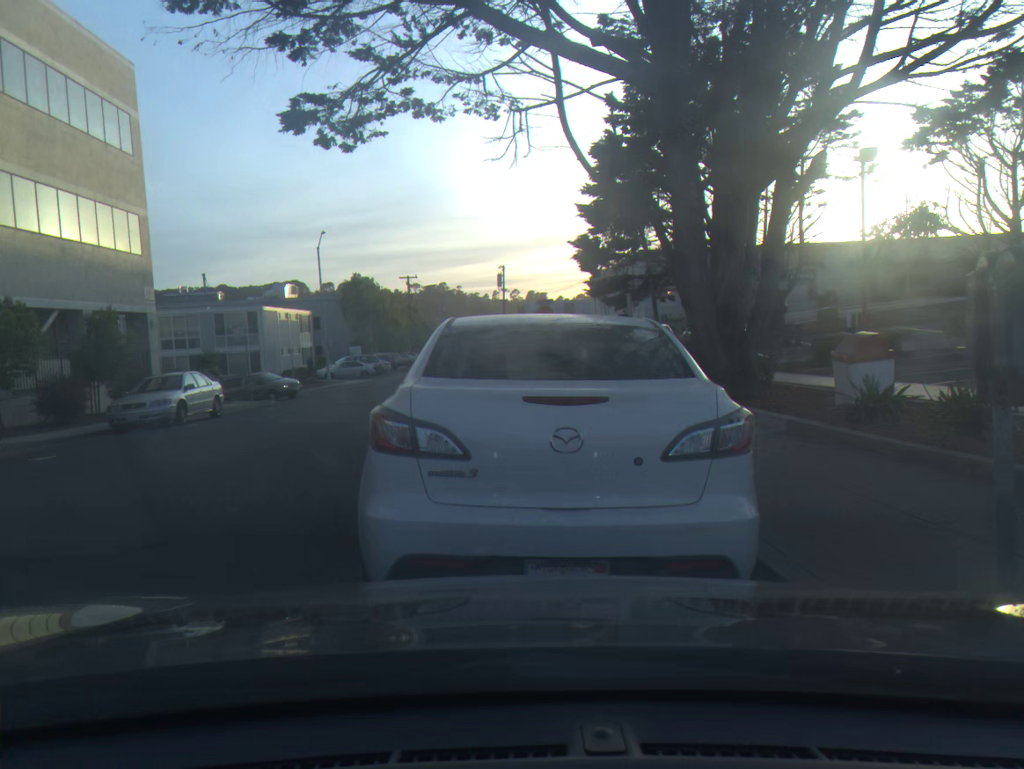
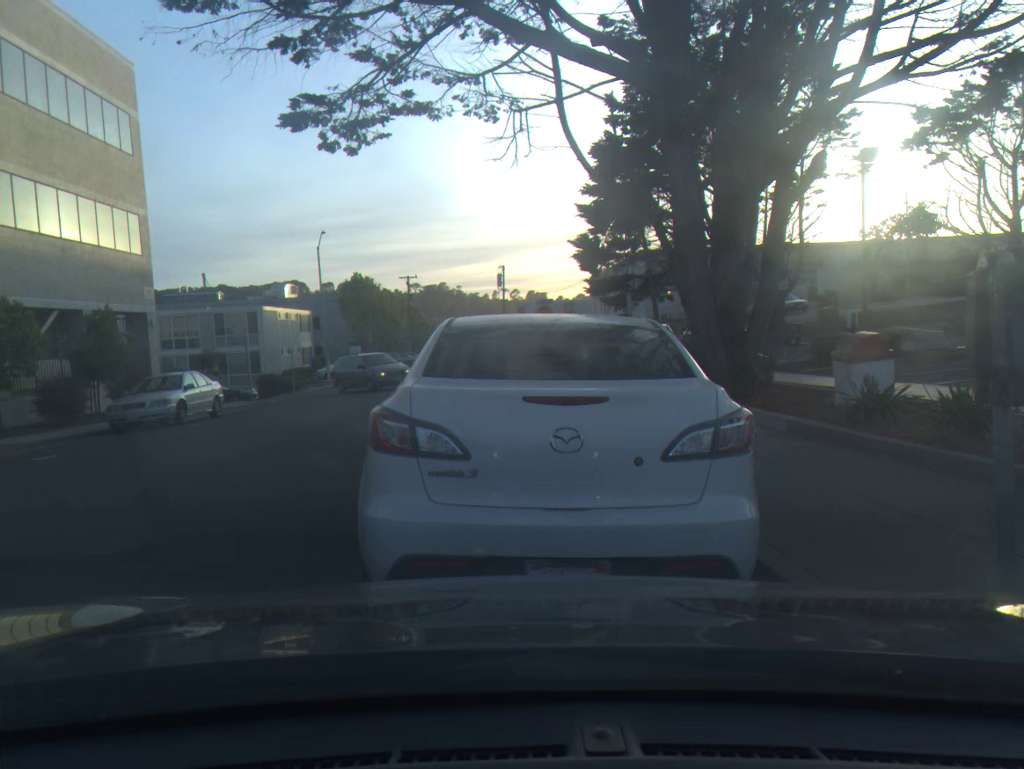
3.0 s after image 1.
(0.0, 0.0) m; 0°
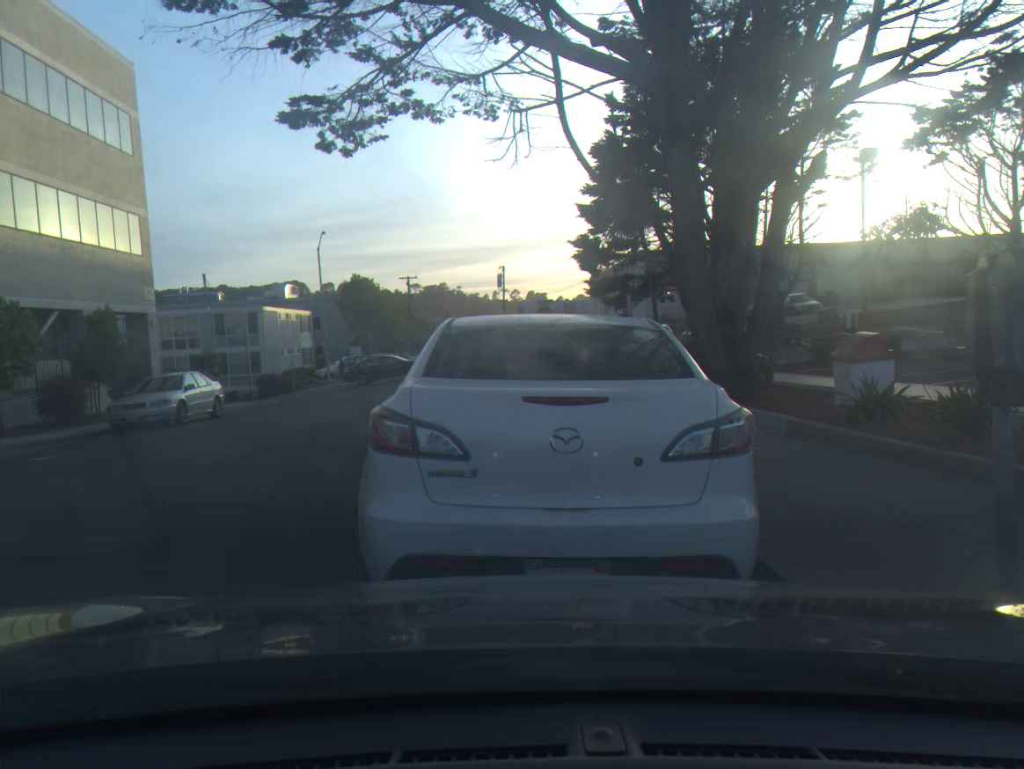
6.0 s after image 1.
(0.0, 0.0) m; 0°
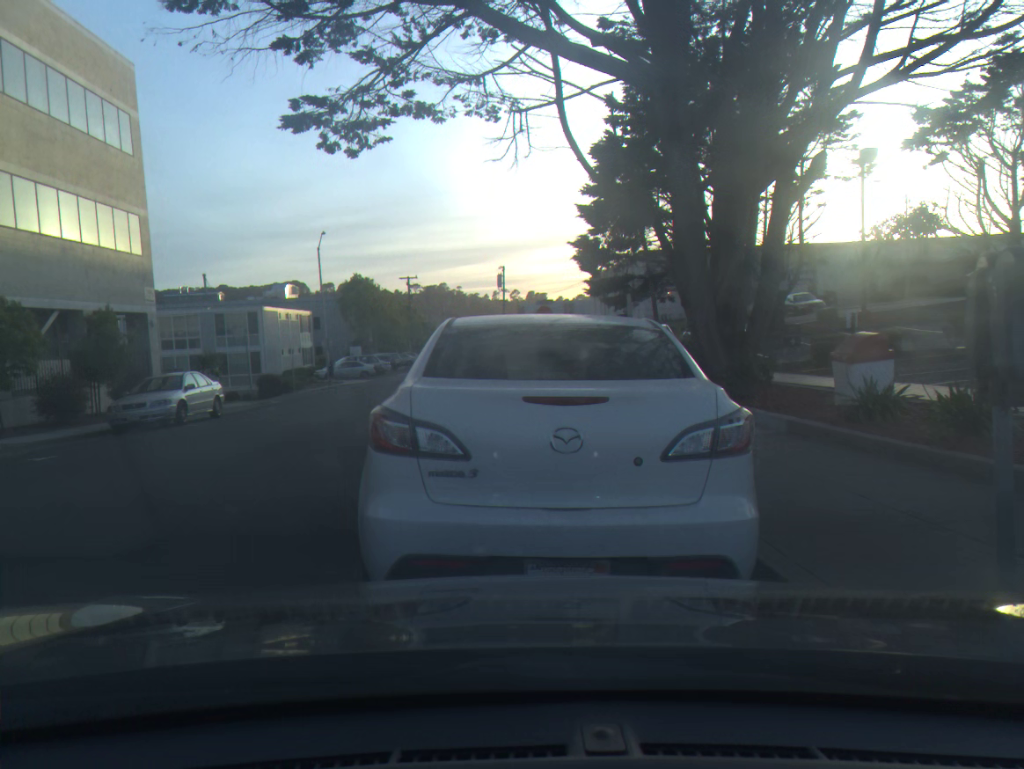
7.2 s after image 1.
(0.0, 0.0) m; 0°
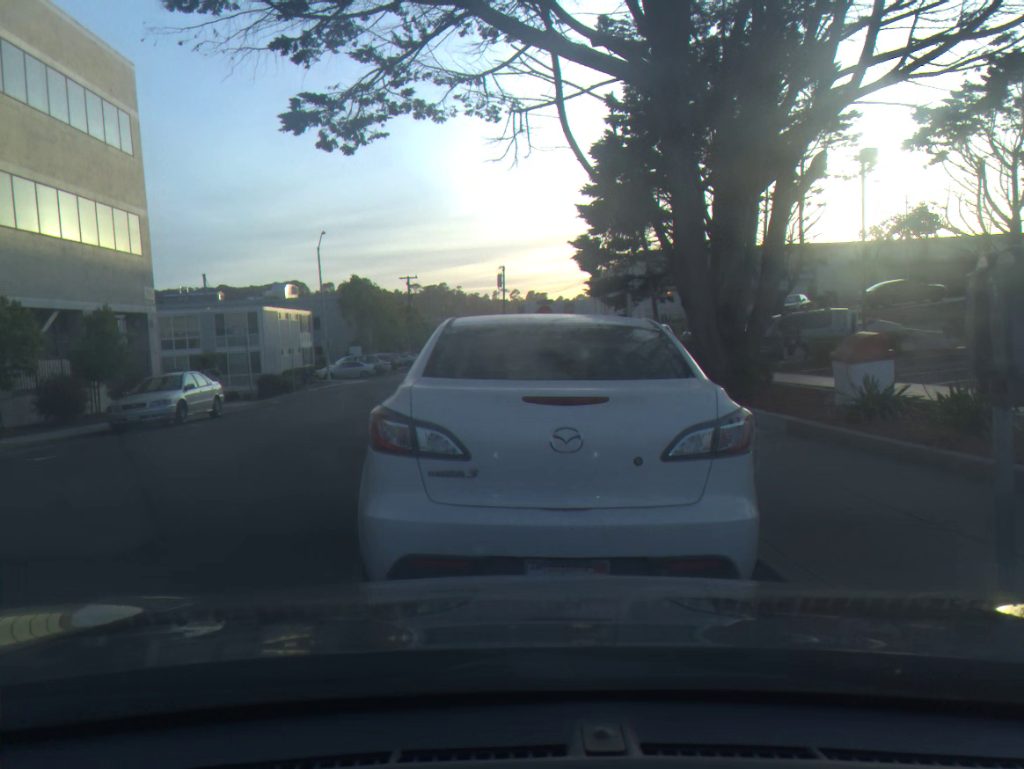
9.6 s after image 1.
(0.0, 0.0) m; 0°
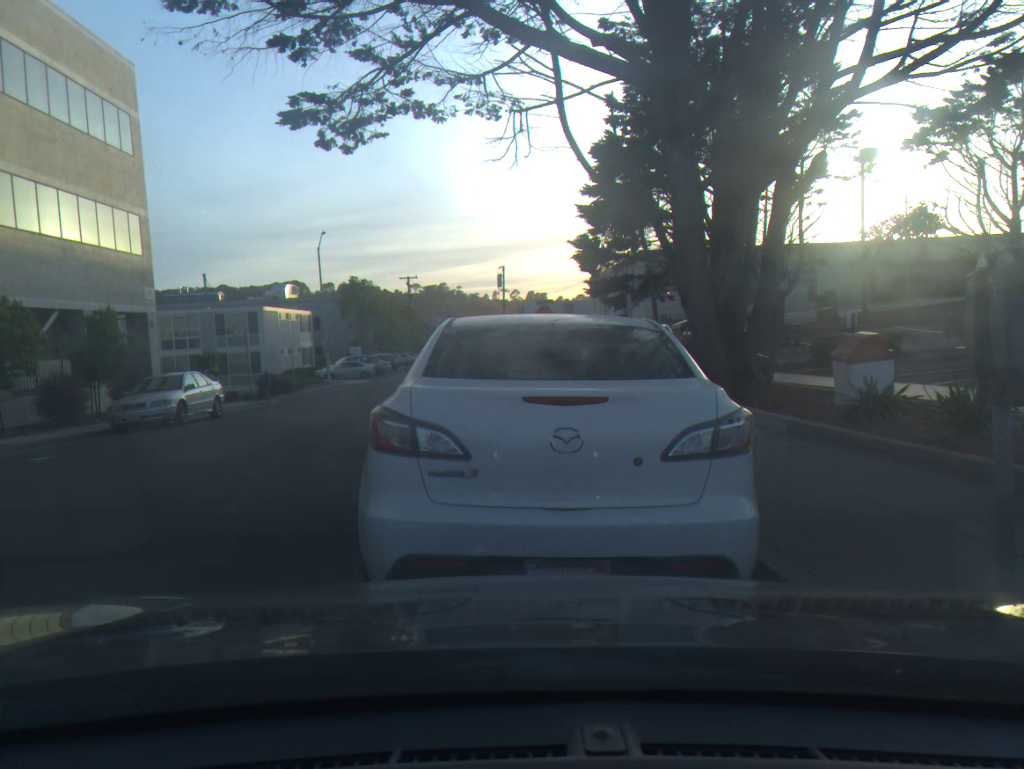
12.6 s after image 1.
(0.0, 0.0) m; 0°
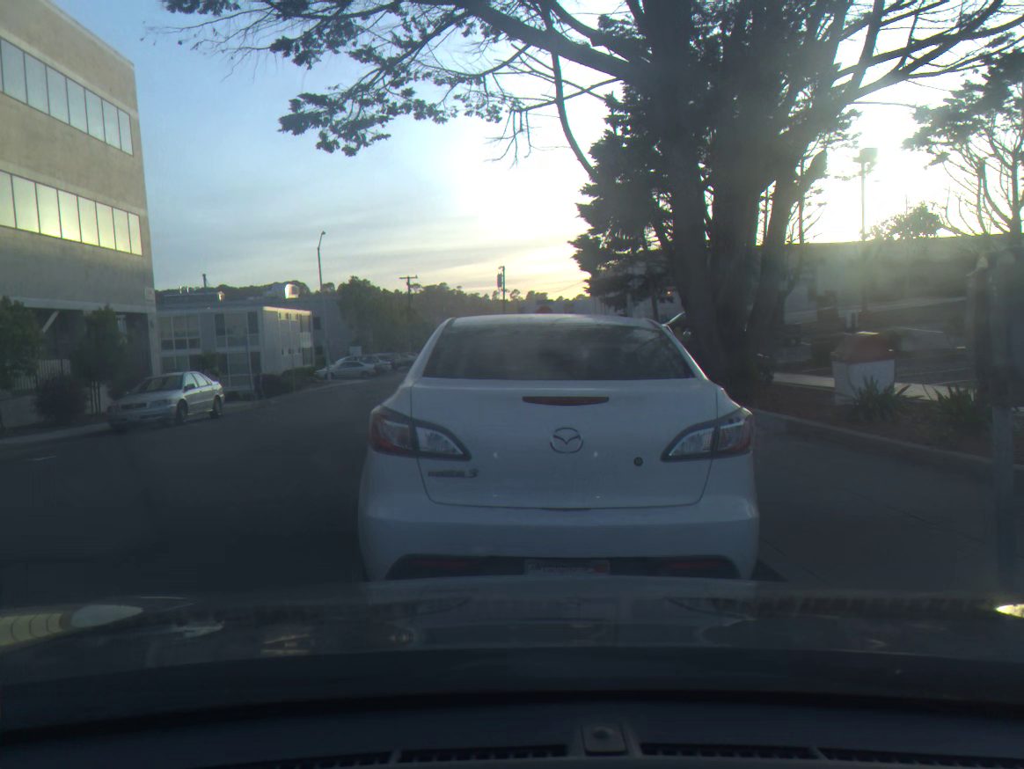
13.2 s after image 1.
(0.0, 0.0) m; 0°
